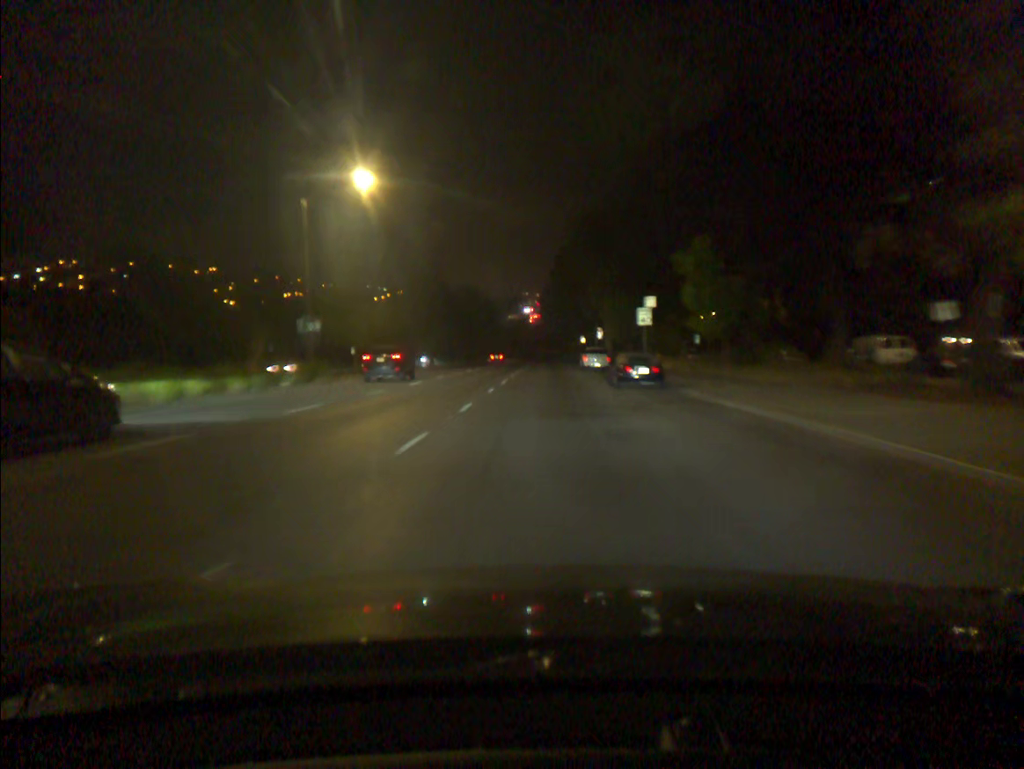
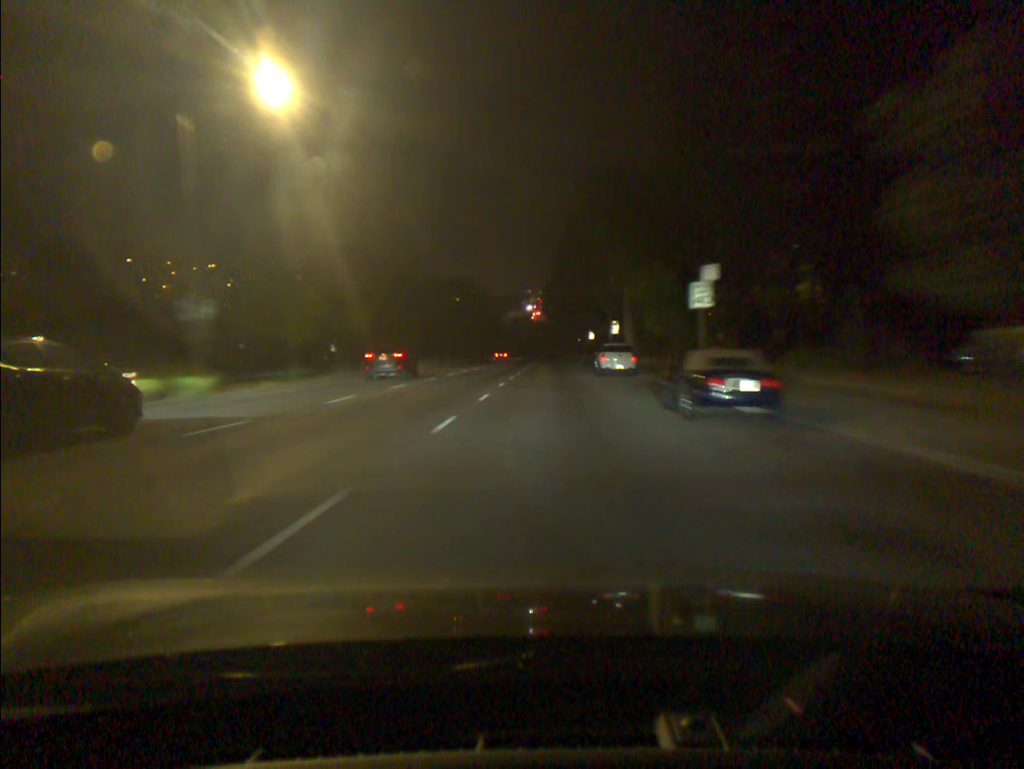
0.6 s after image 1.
(0.0, +12.2) m; 0°
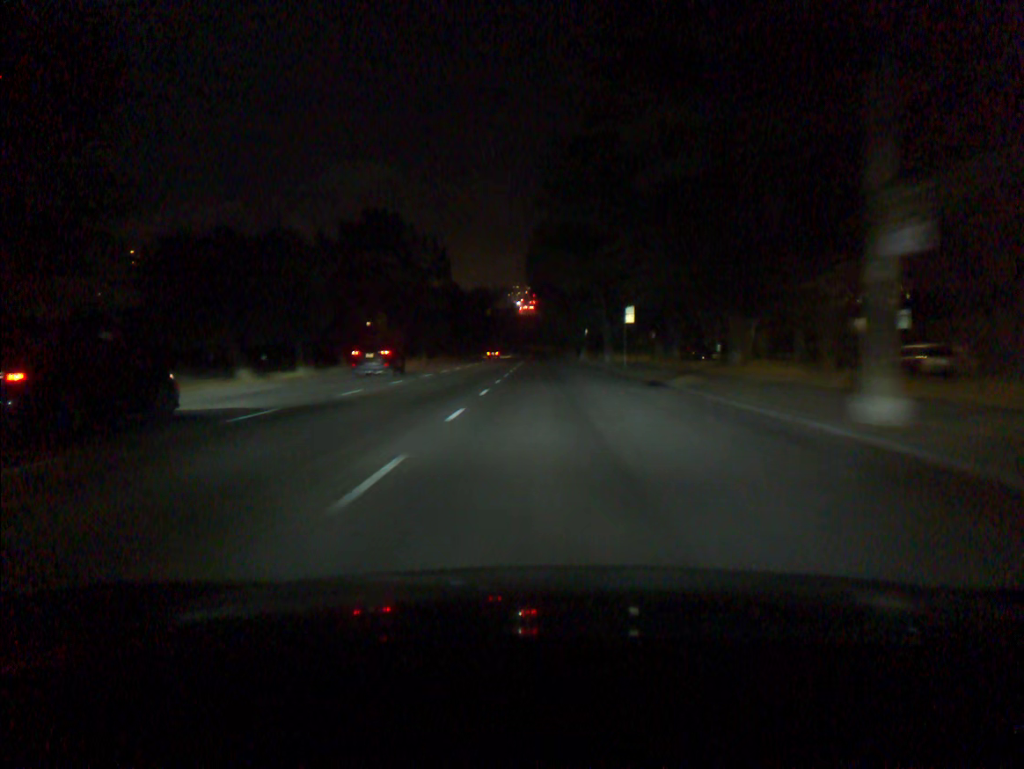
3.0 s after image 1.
(+0.1, +49.9) m; +1°
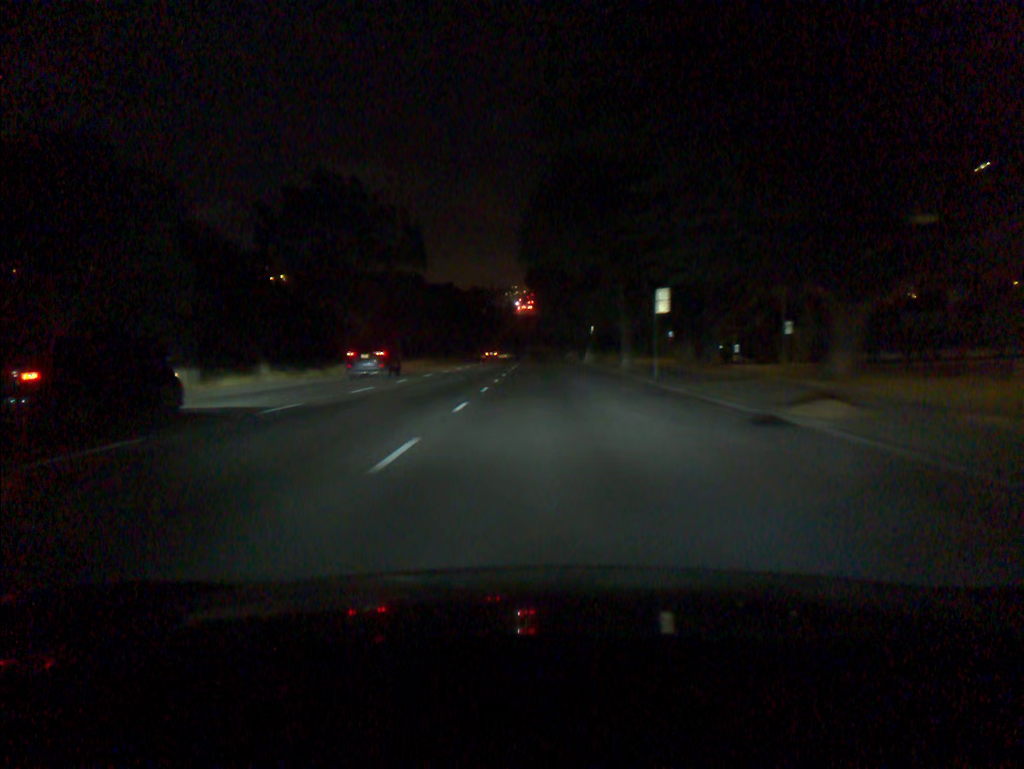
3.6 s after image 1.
(0.0, +12.6) m; 0°
